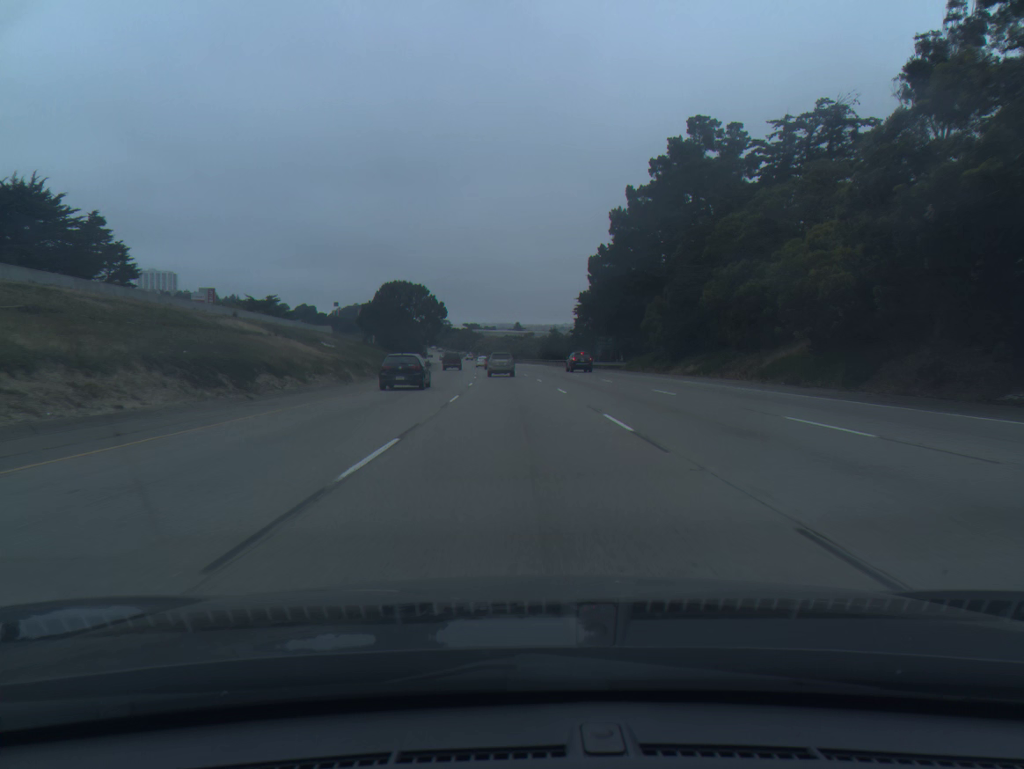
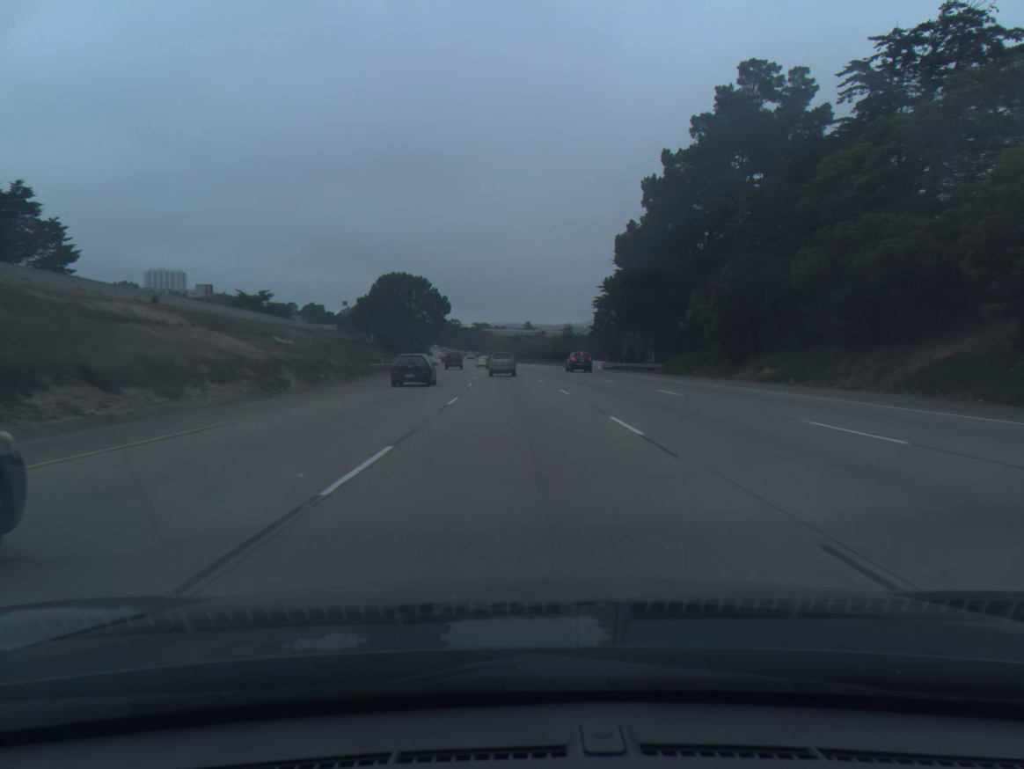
(-0.1, +15.3) m; -1°
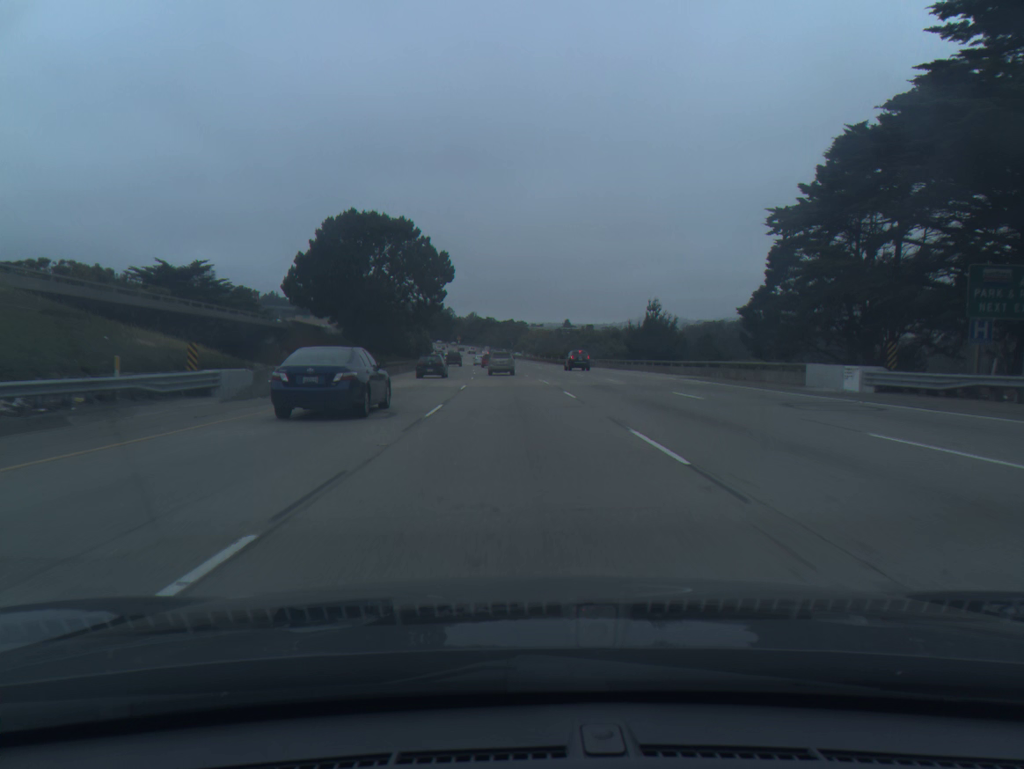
(-1.3, +61.7) m; -3°
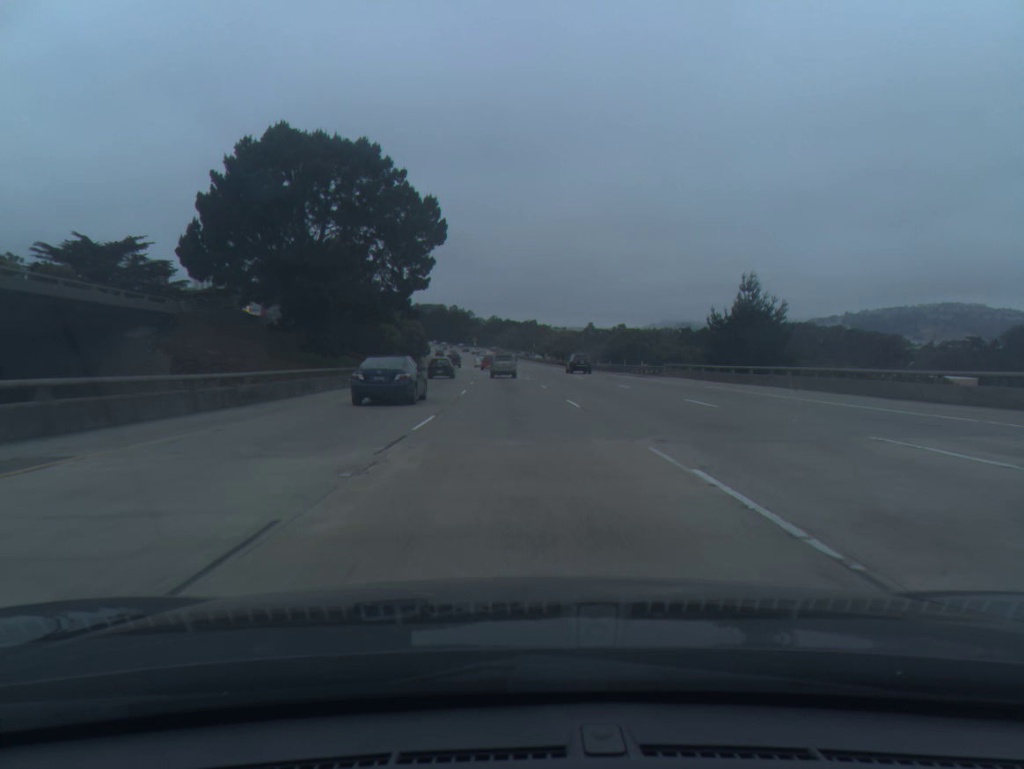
(-0.5, +31.1) m; -2°
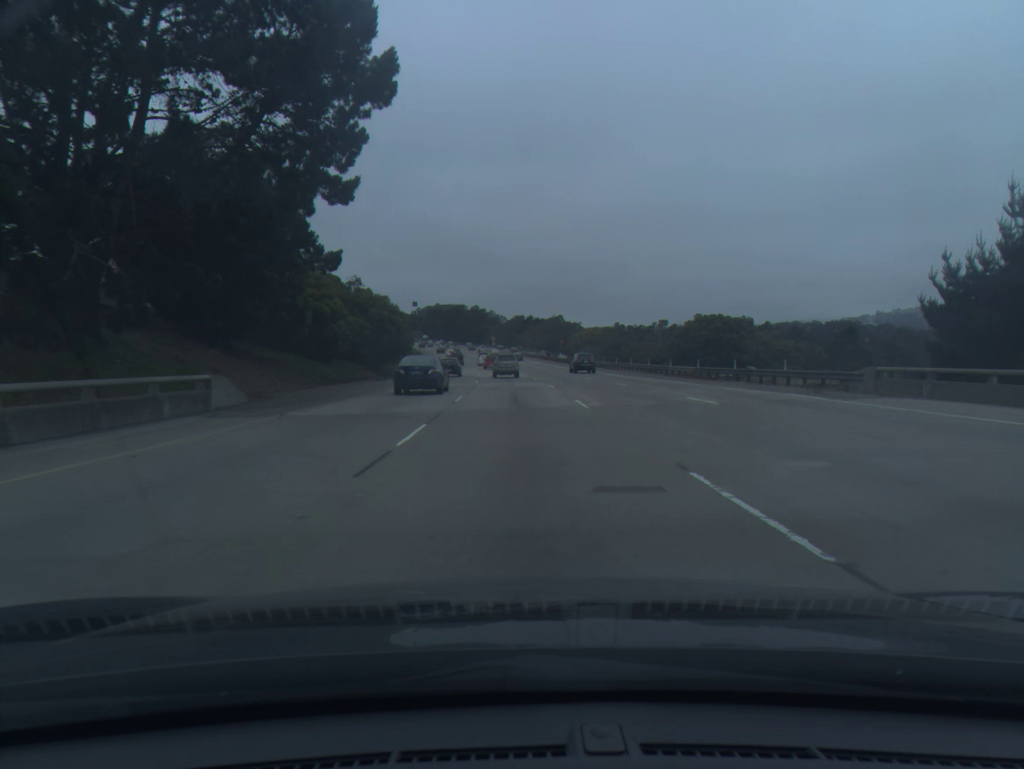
(-0.4, +31.3) m; -2°
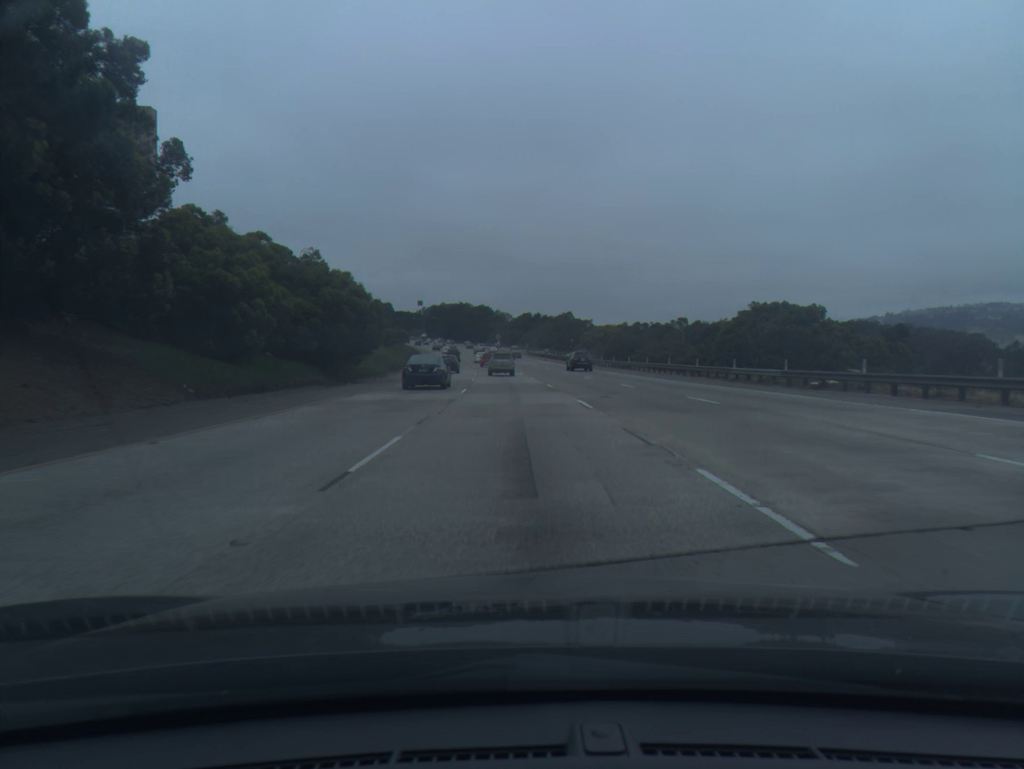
(-0.1, +15.7) m; 0°
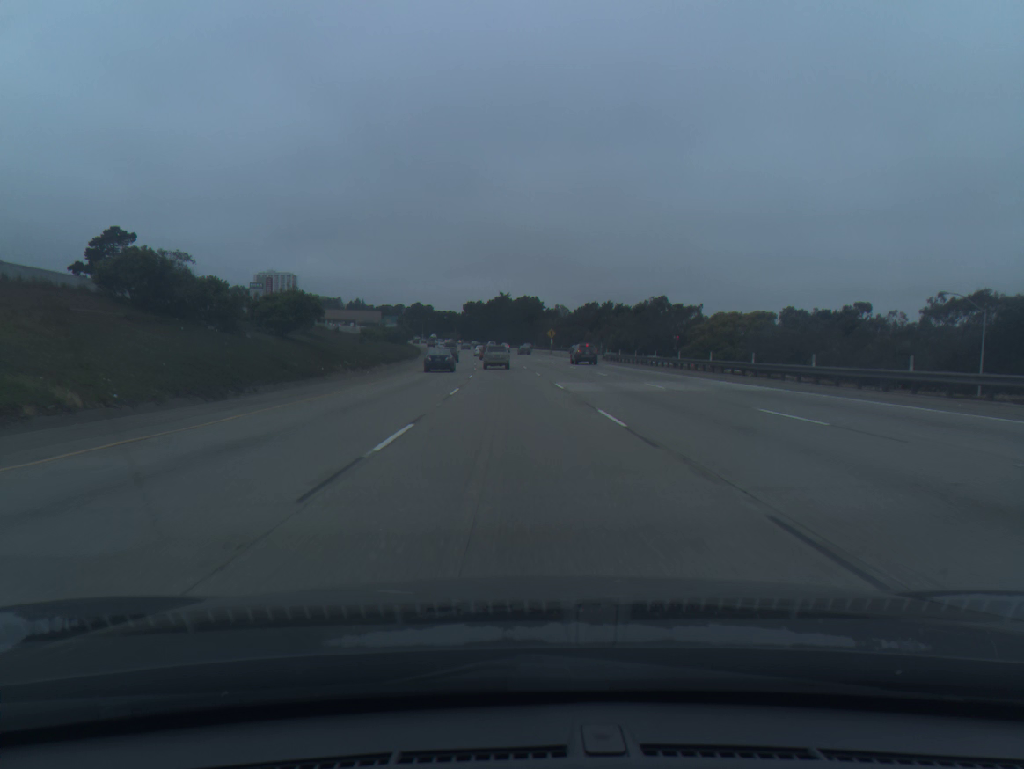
(-2.5, +78.7) m; -4°
